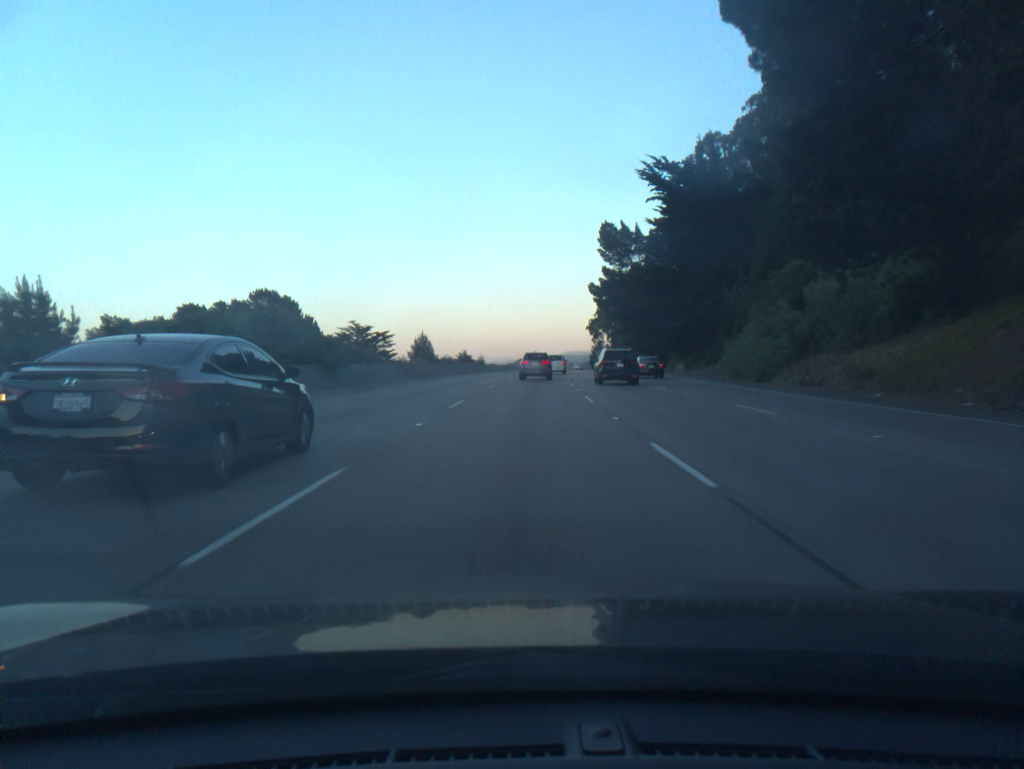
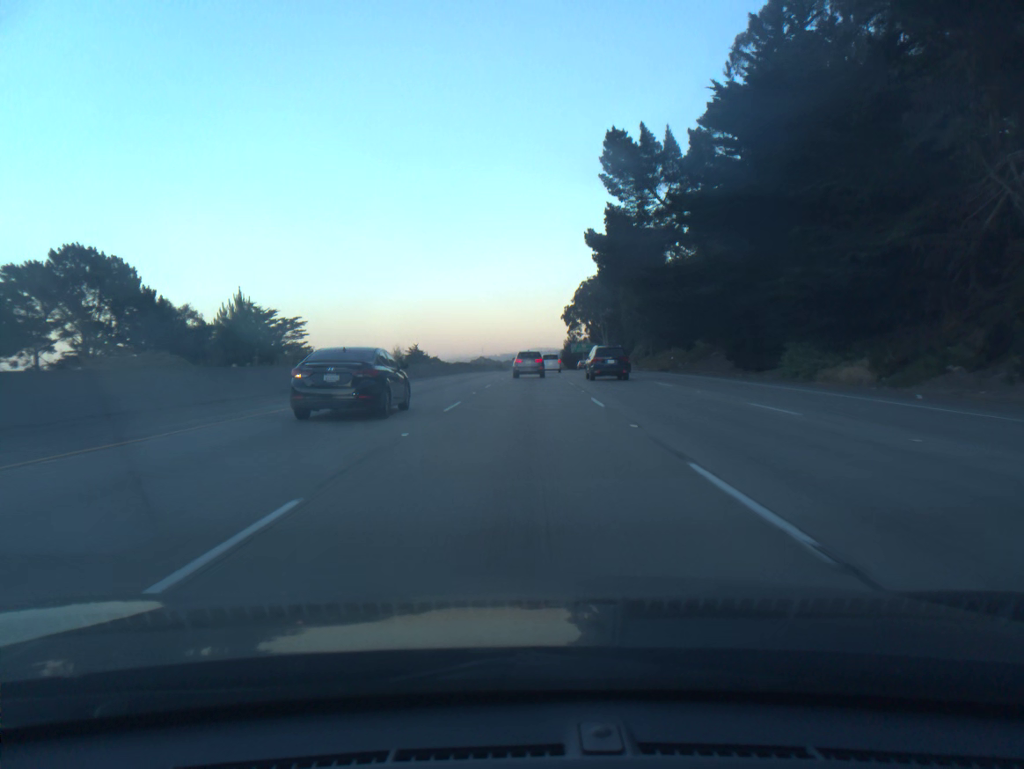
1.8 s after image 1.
(+1.1, +45.5) m; +3°
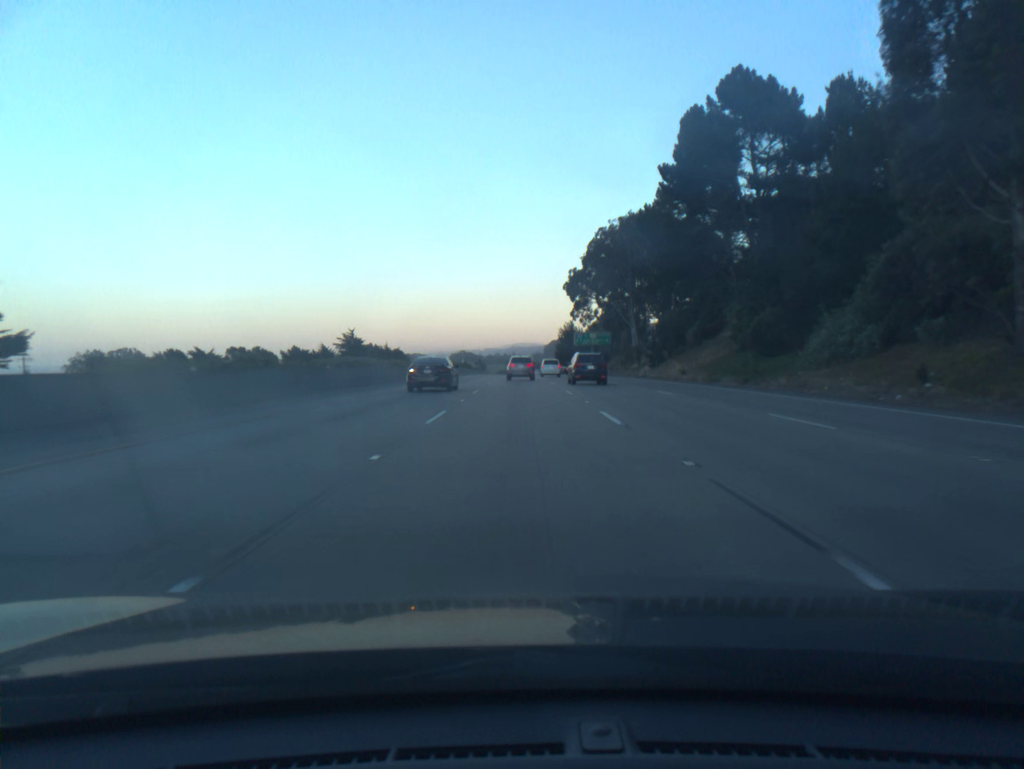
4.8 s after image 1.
(+1.3, +75.4) m; +1°
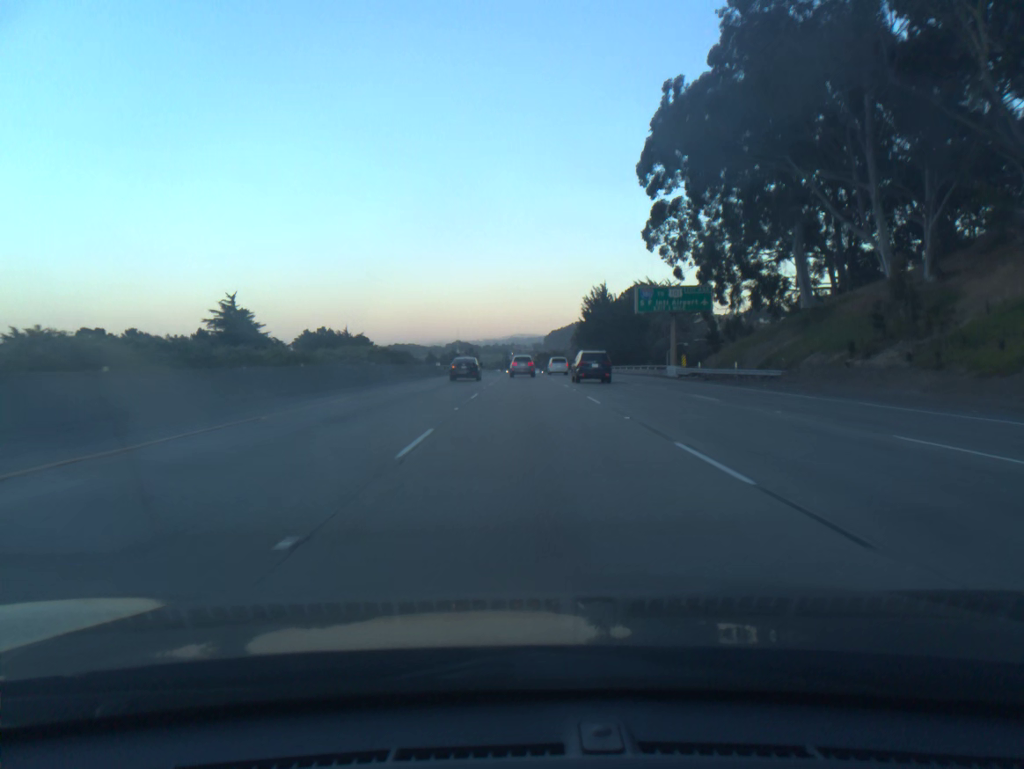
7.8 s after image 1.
(-0.2, +78.4) m; 0°
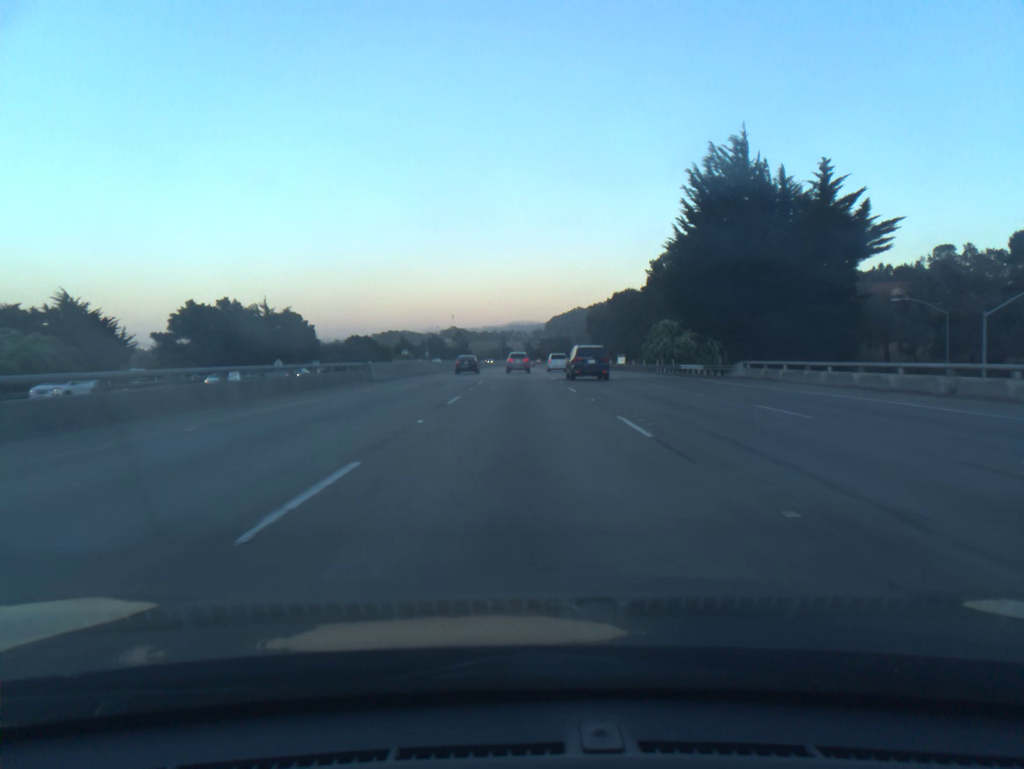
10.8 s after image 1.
(+0.3, +81.5) m; 0°
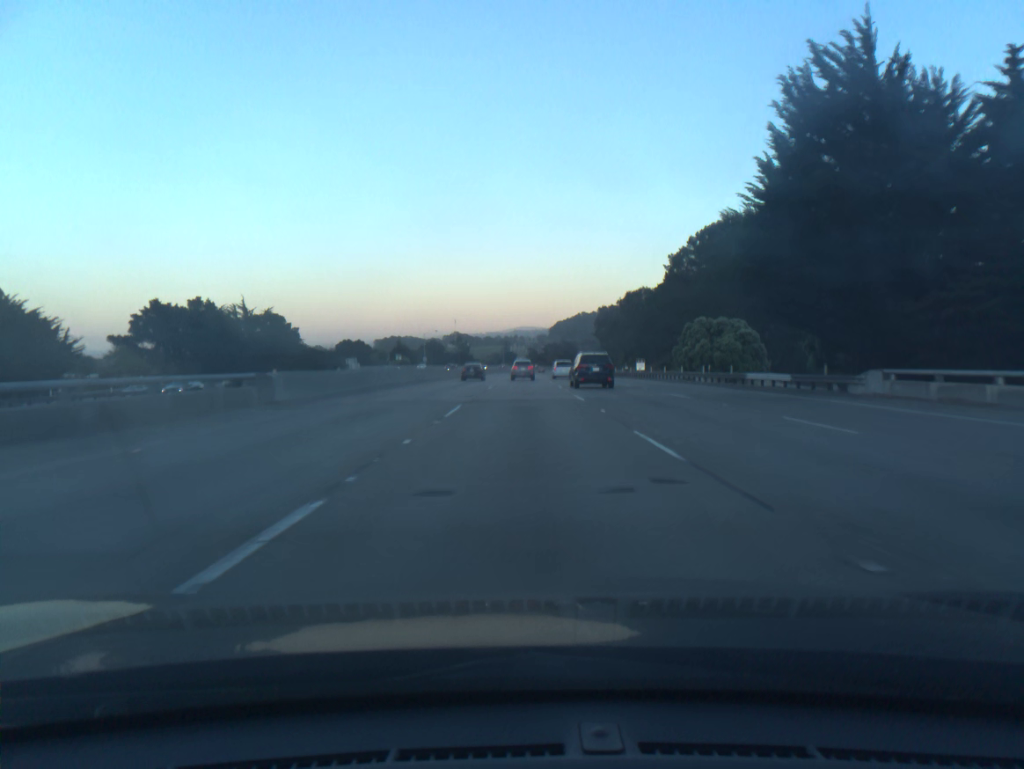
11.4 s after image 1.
(0.0, +16.6) m; 0°
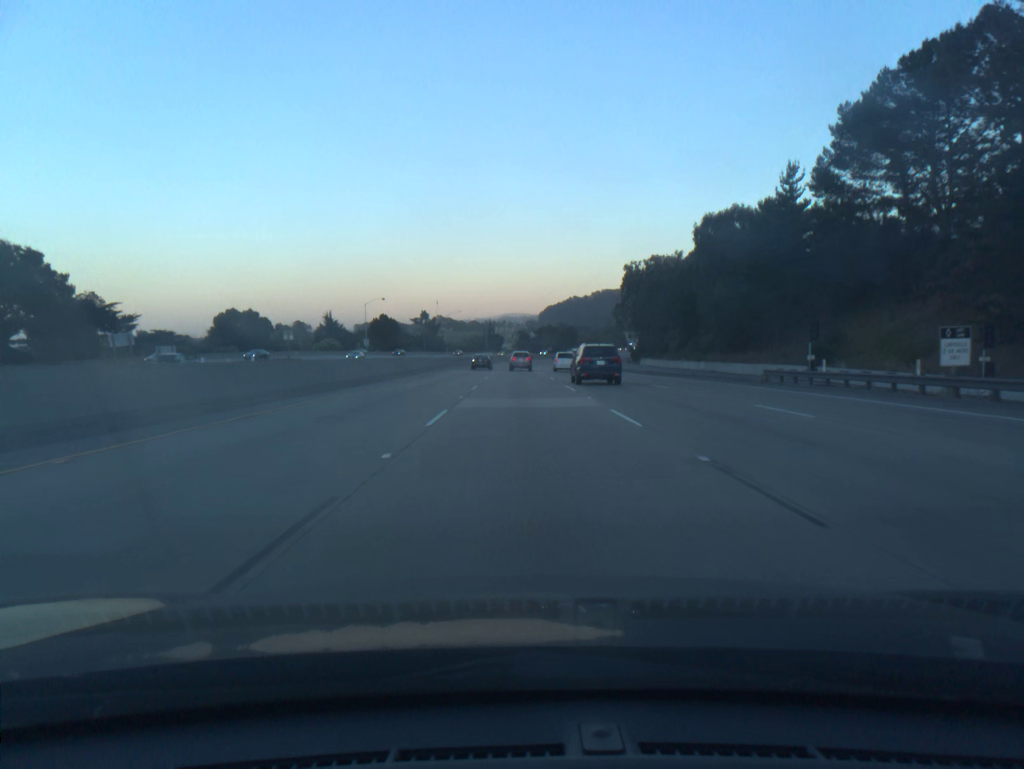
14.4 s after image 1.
(+0.2, +84.2) m; +1°
